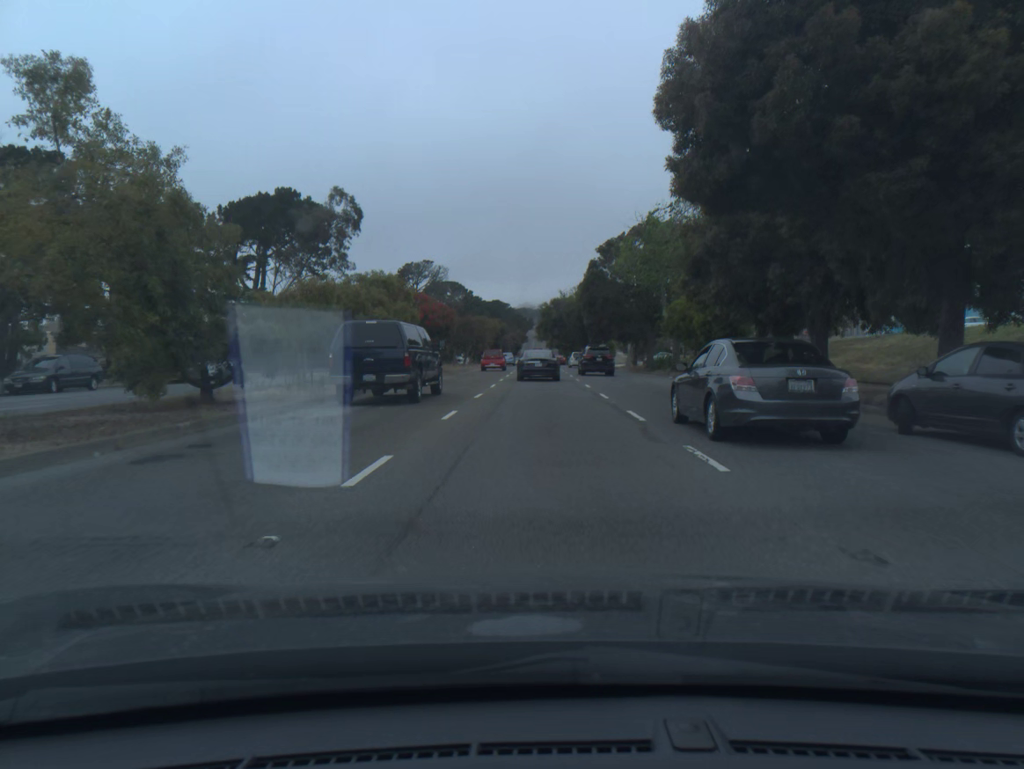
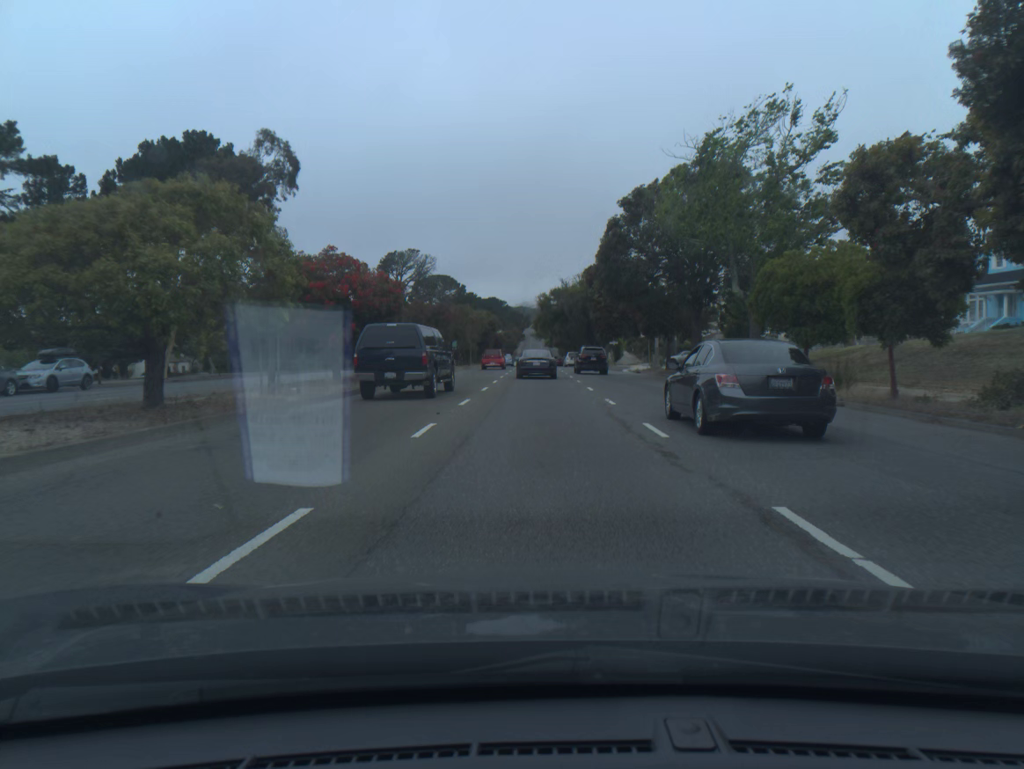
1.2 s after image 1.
(+0.1, +17.8) m; 0°
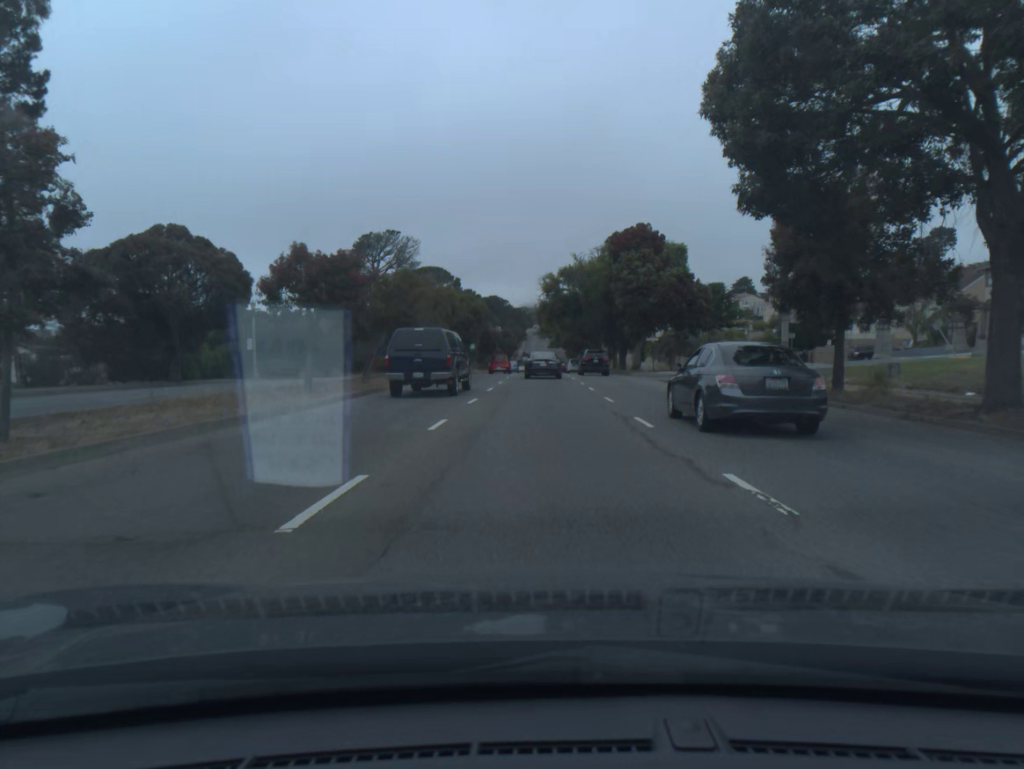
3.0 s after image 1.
(-0.1, +27.7) m; 0°
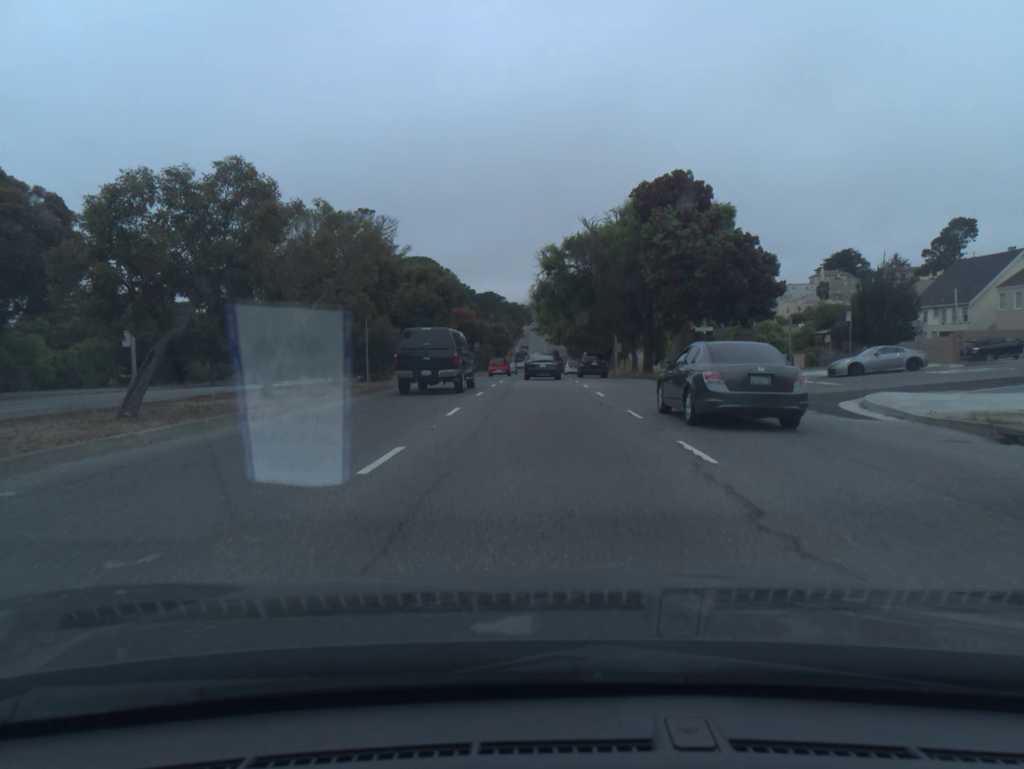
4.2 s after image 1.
(0.0, +19.4) m; 0°
